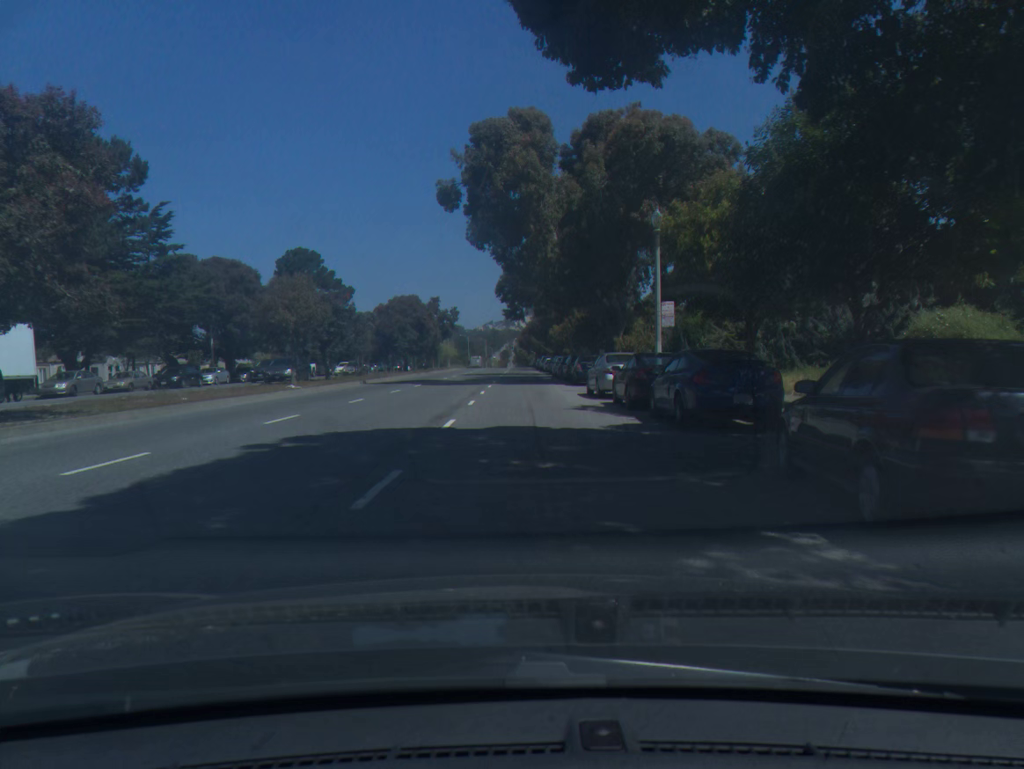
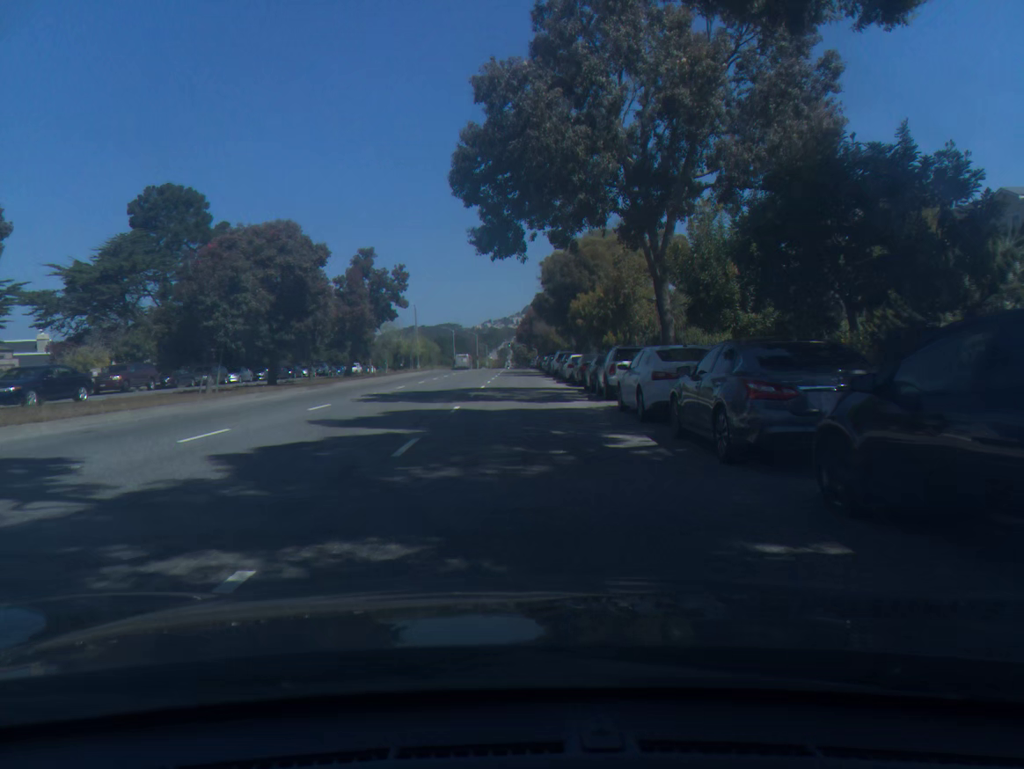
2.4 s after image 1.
(+0.1, +40.0) m; 0°
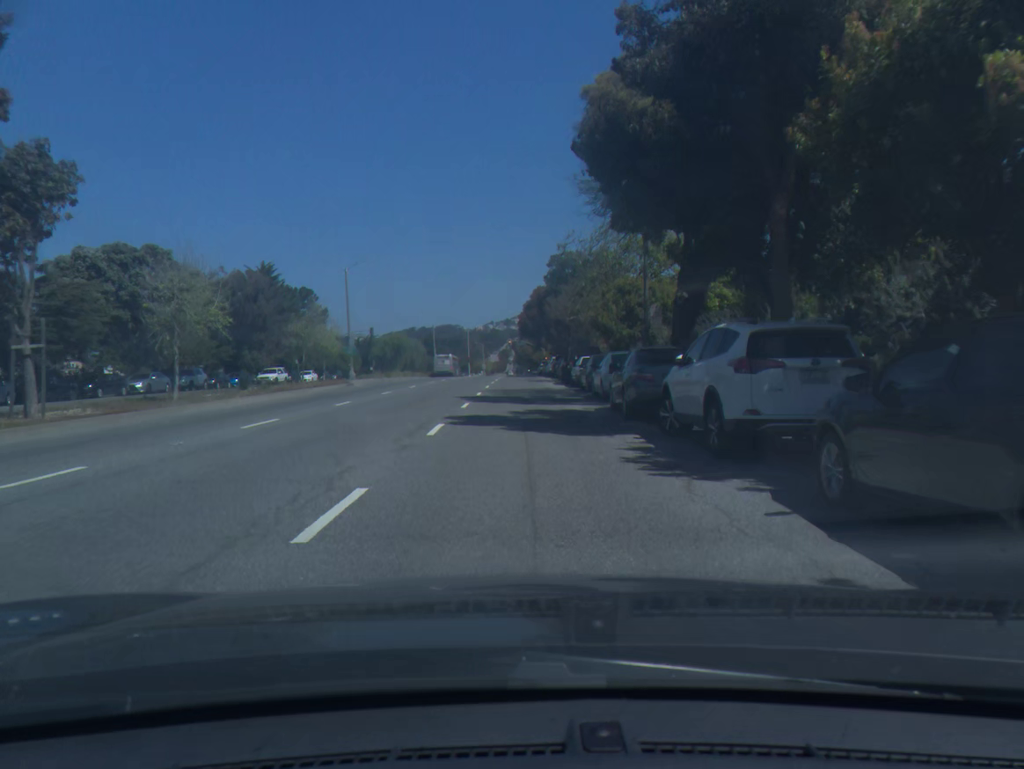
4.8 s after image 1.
(-0.1, +40.8) m; 0°
